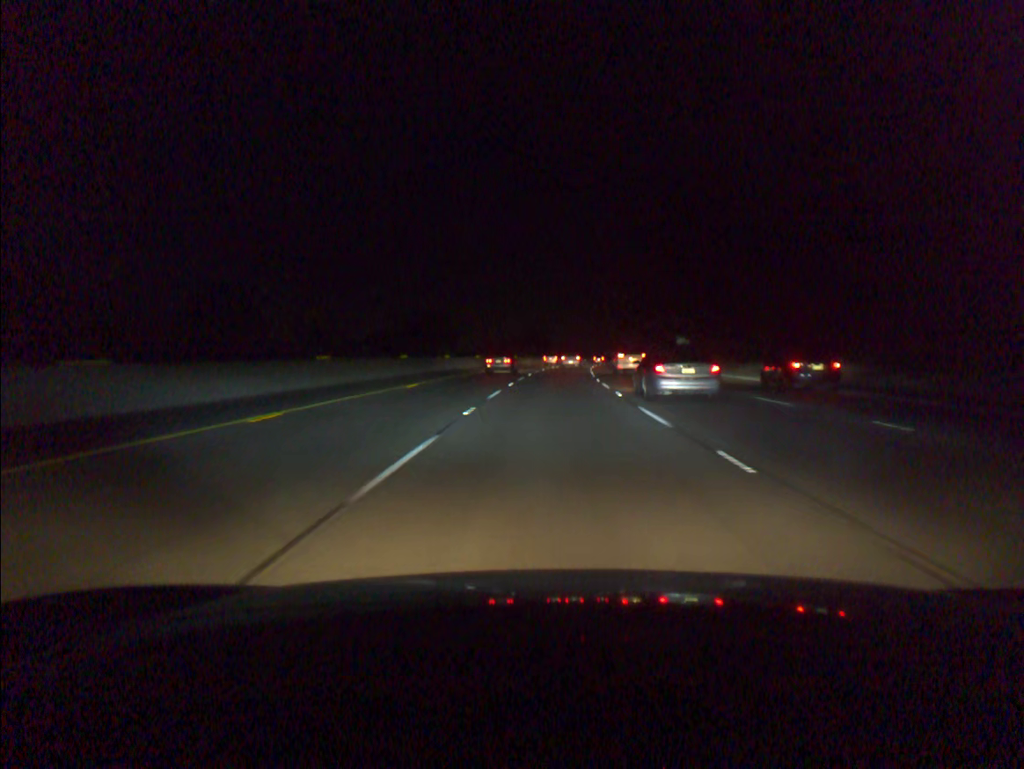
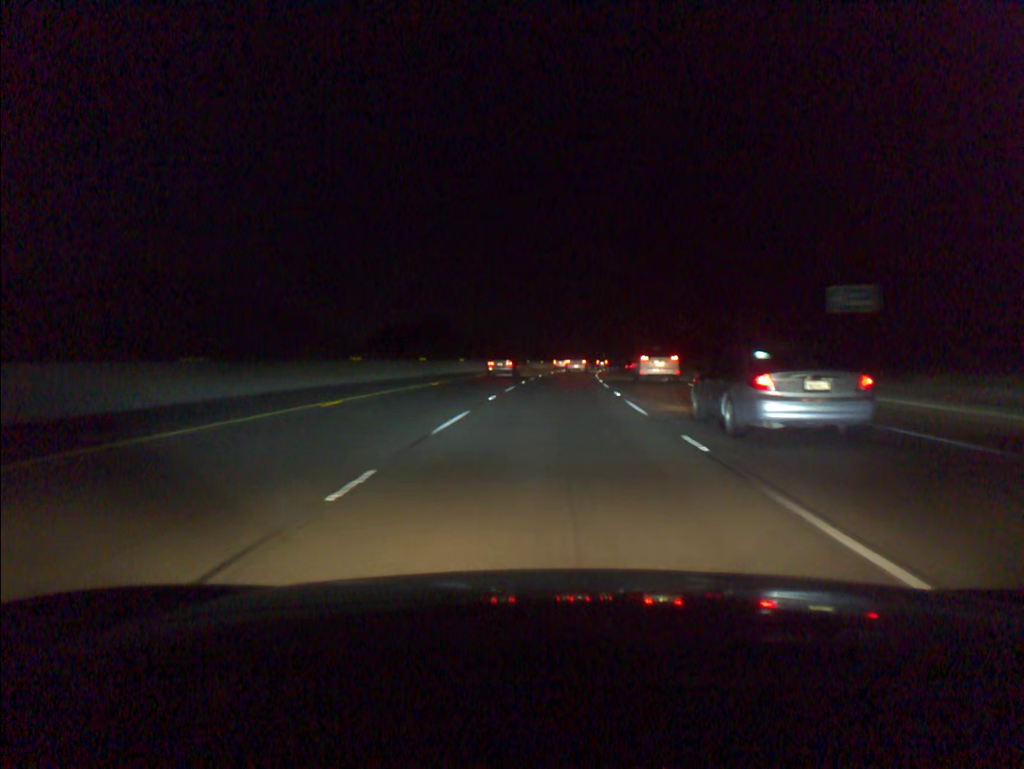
(+4.9, +97.0) m; +6°
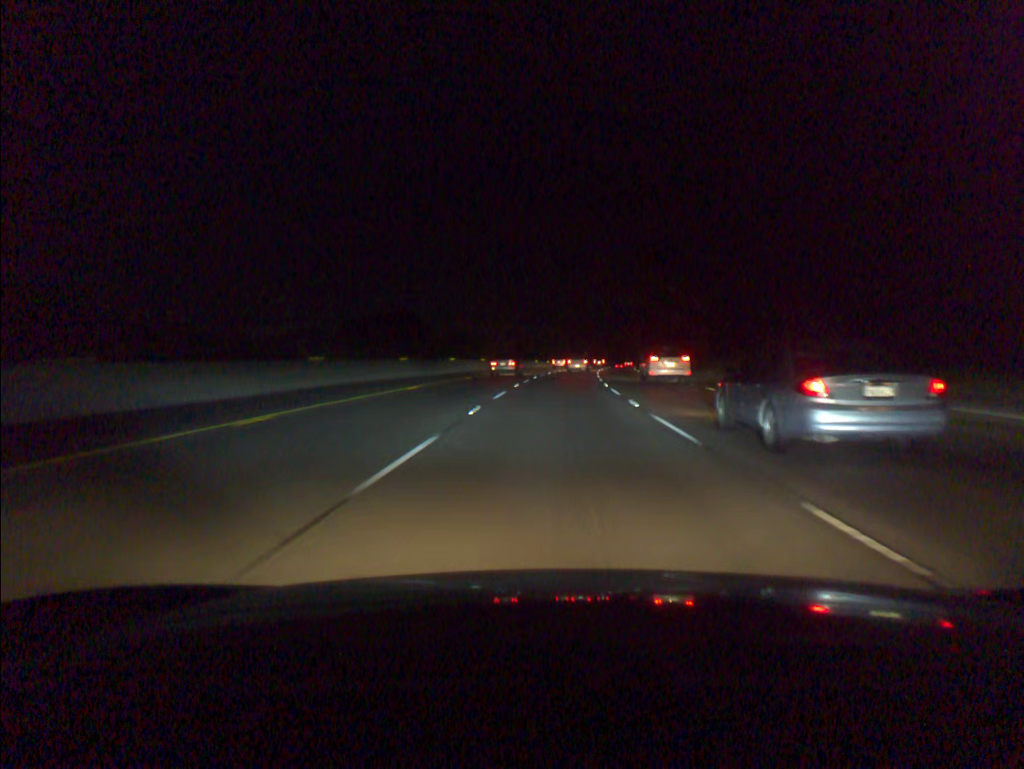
(+0.2, +19.5) m; +1°
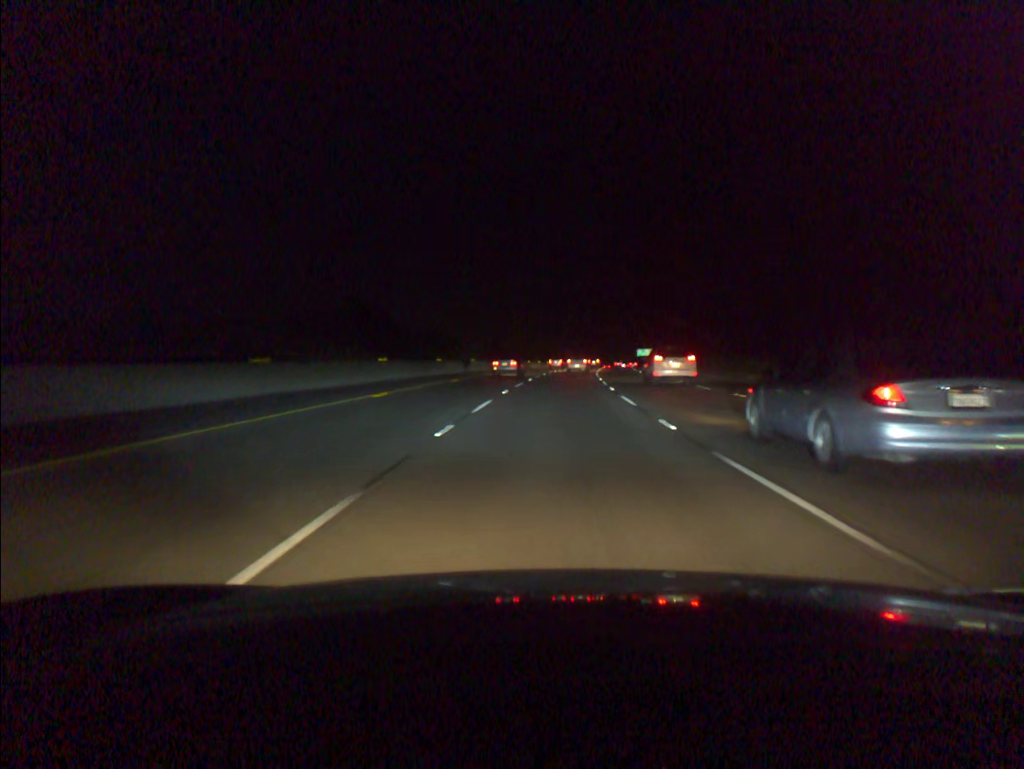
(+0.2, +19.5) m; +1°
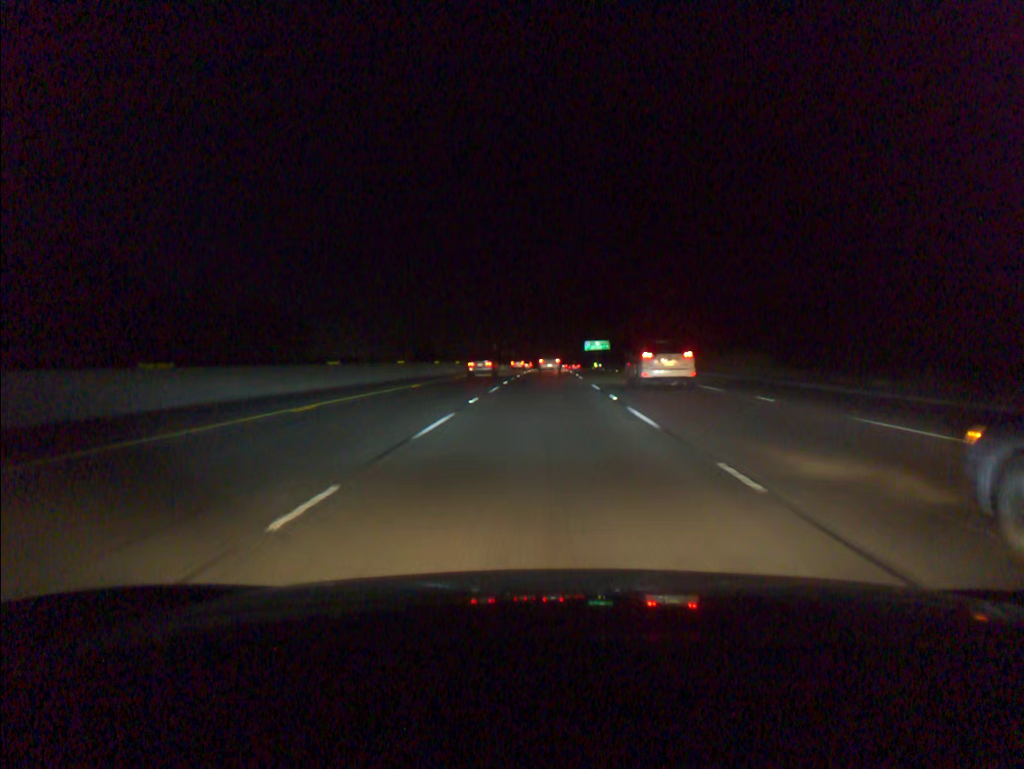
(+3.8, +78.2) m; +5°
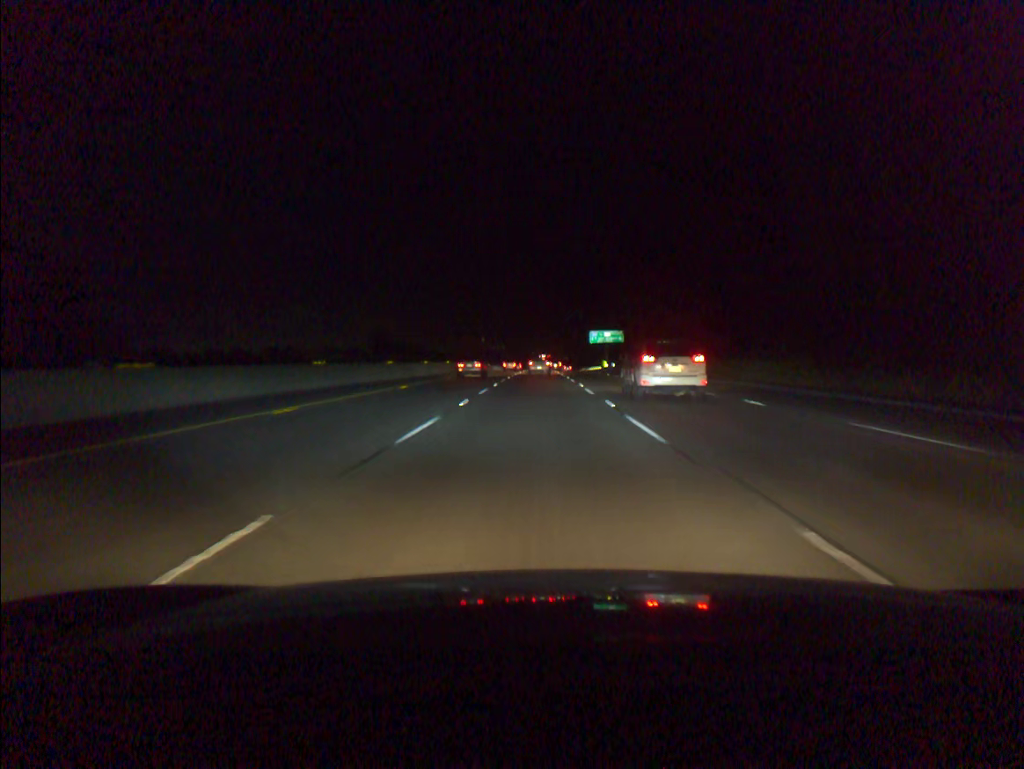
(+0.6, +58.9) m; +1°
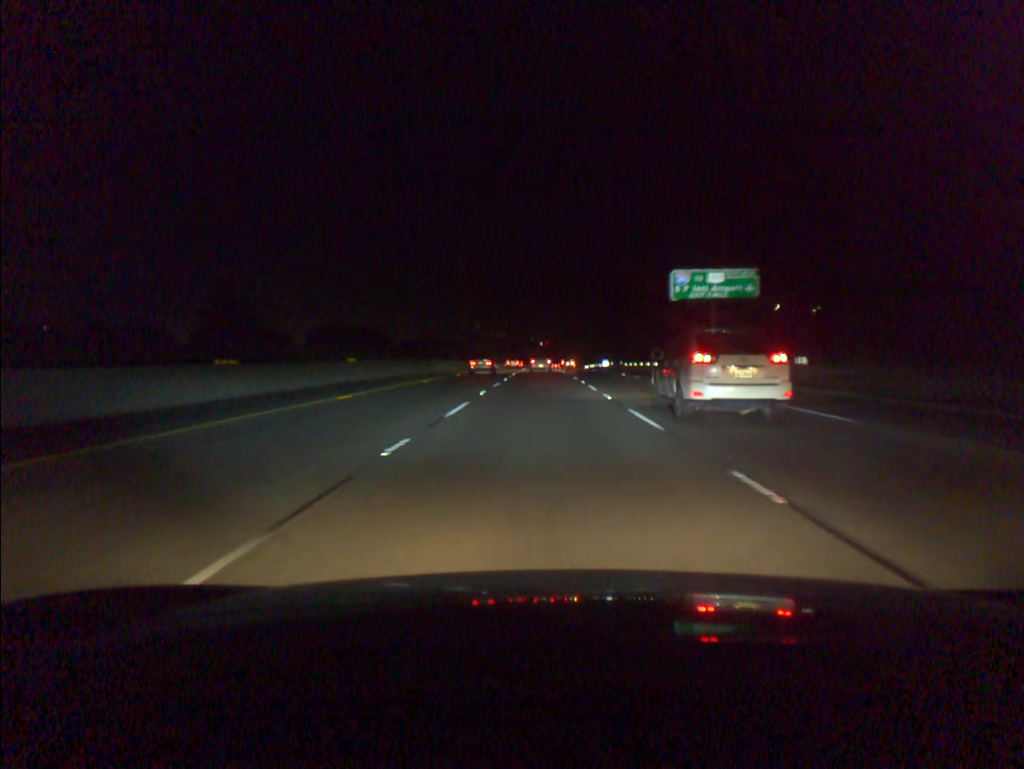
(-0.4, +98.0) m; 0°
